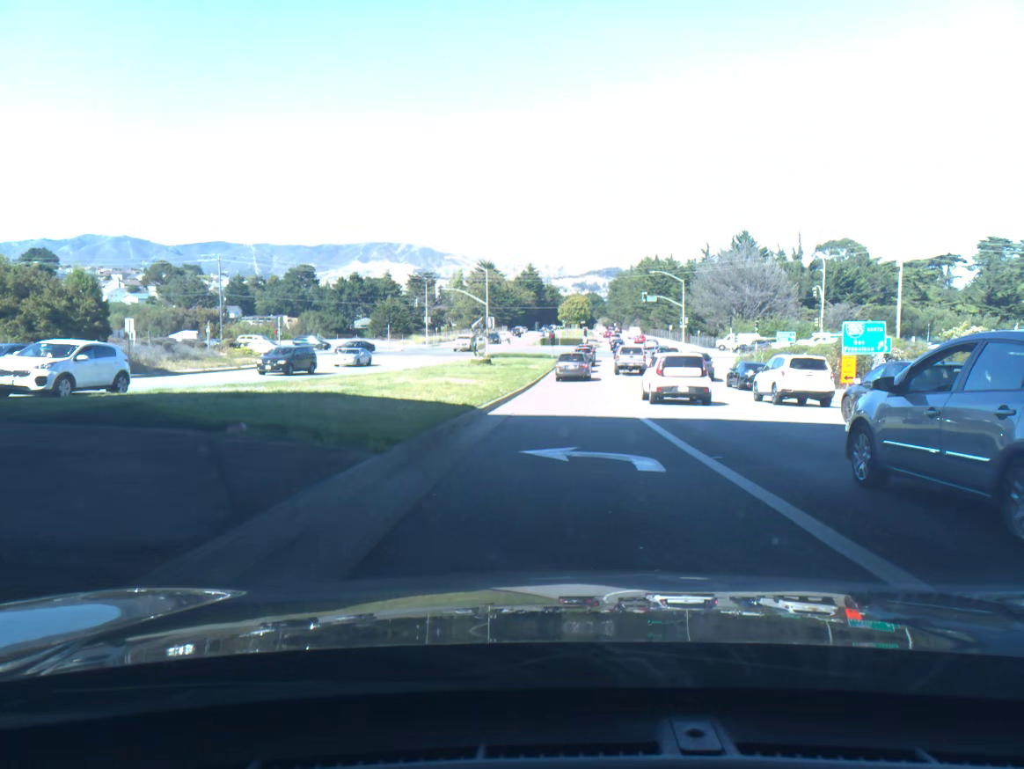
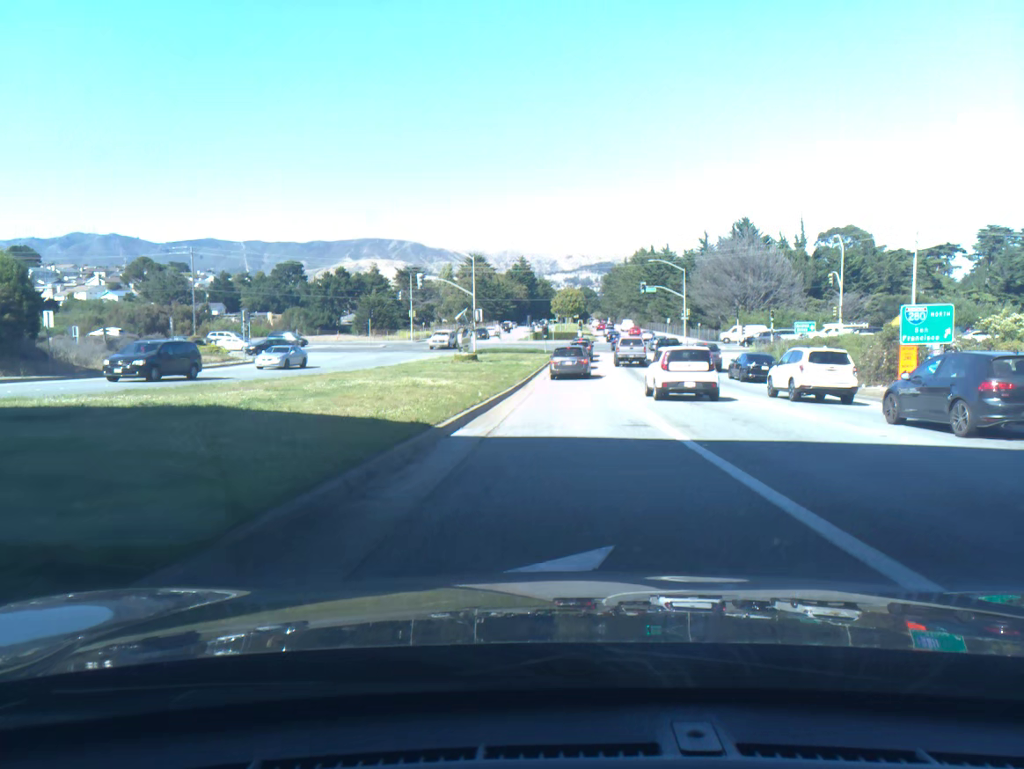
(0.0, +6.2) m; 0°
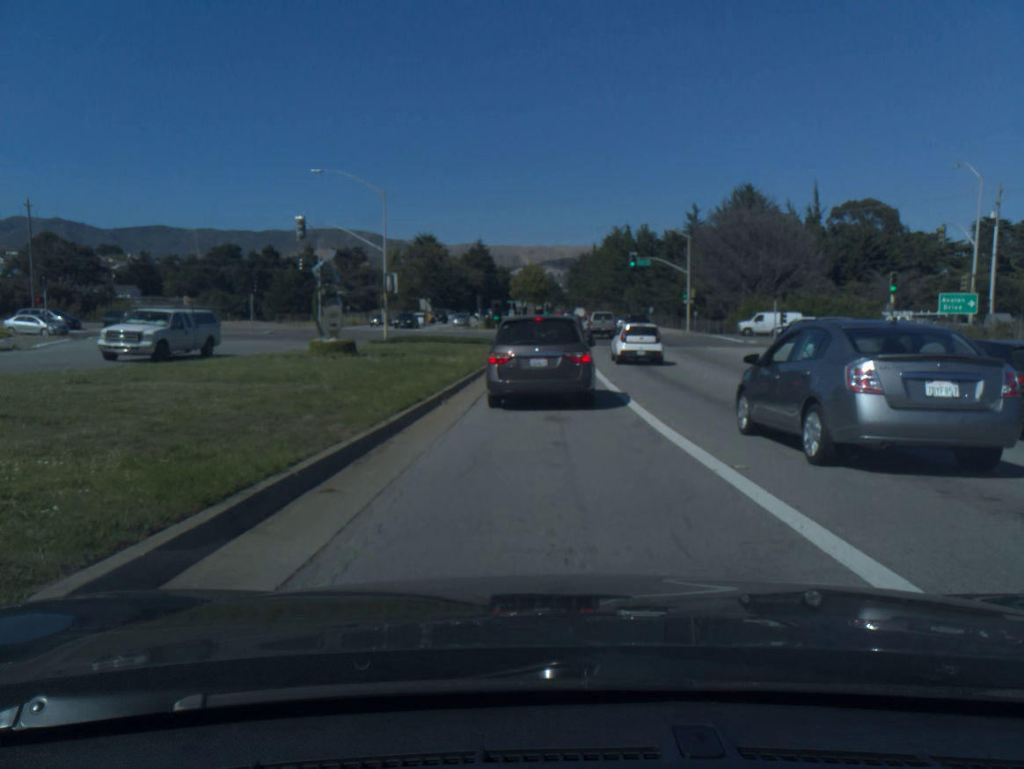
(+0.7, +25.1) m; +3°
